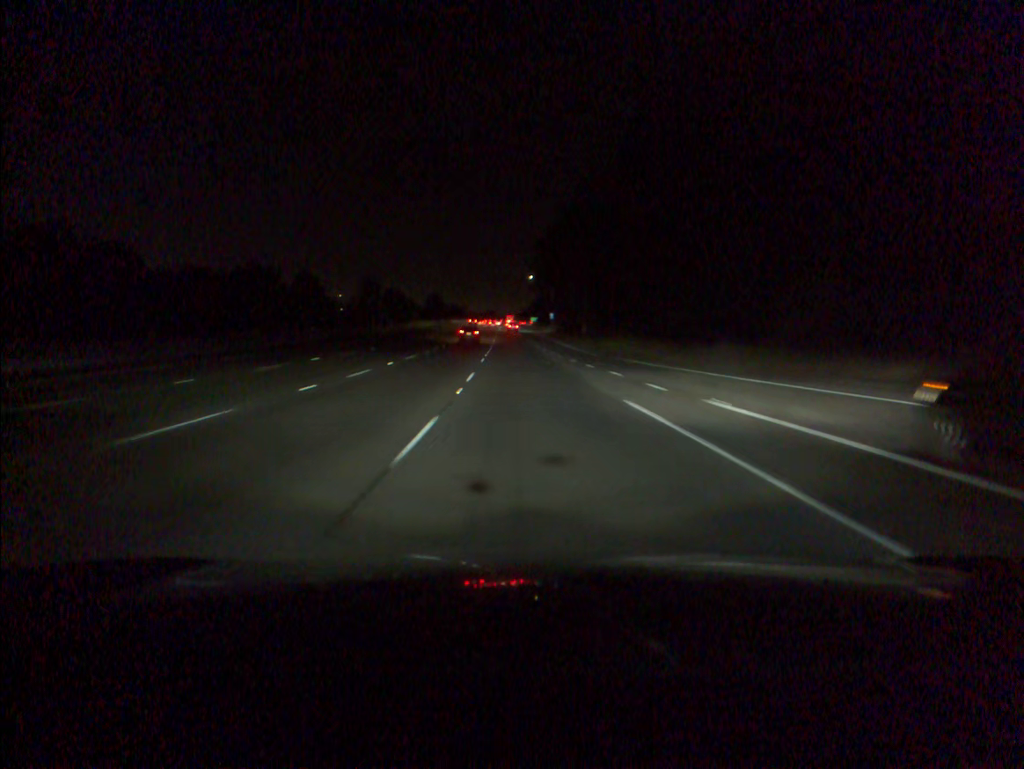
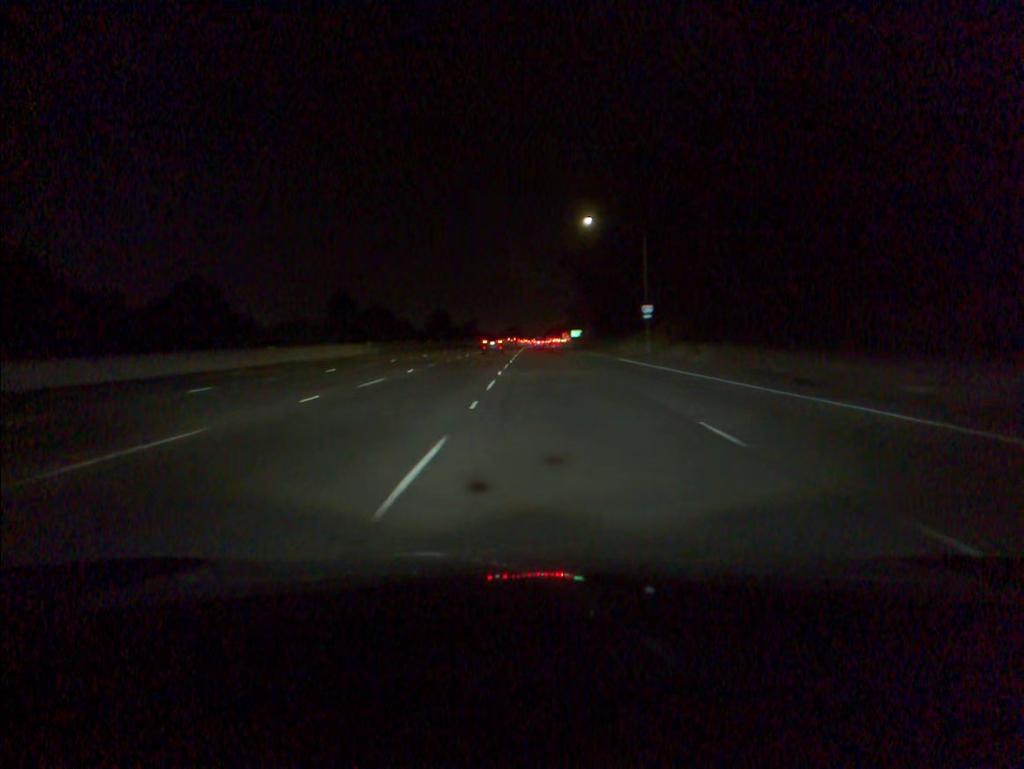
(-2.3, +89.8) m; -2°
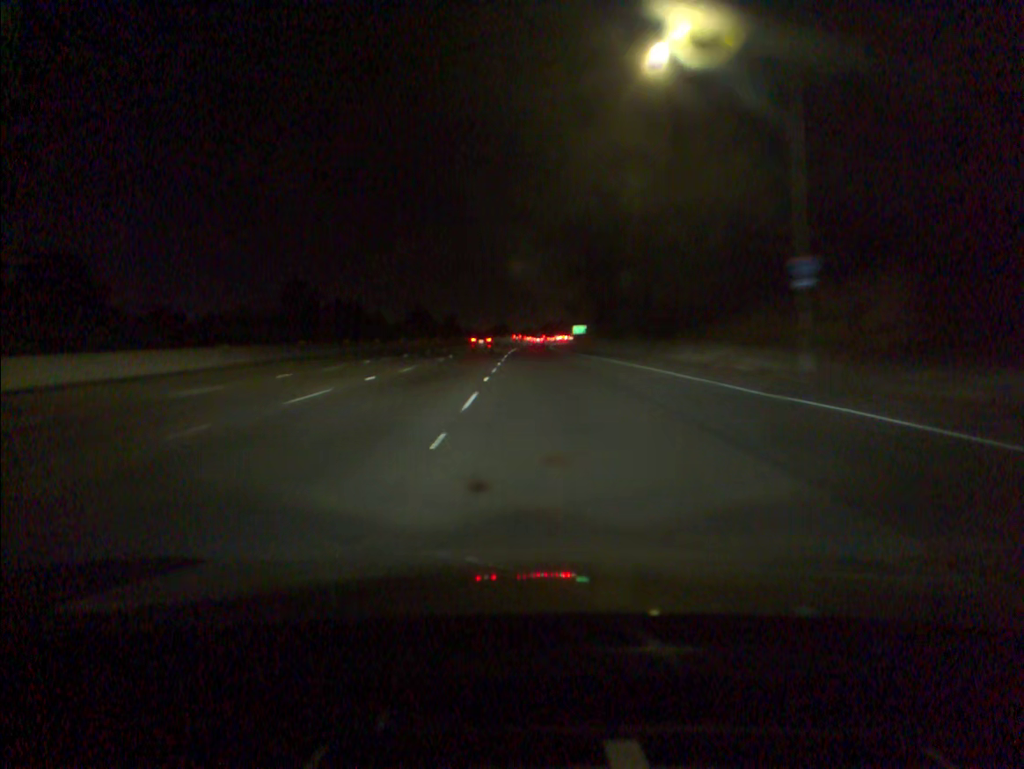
(+0.2, +35.5) m; +1°
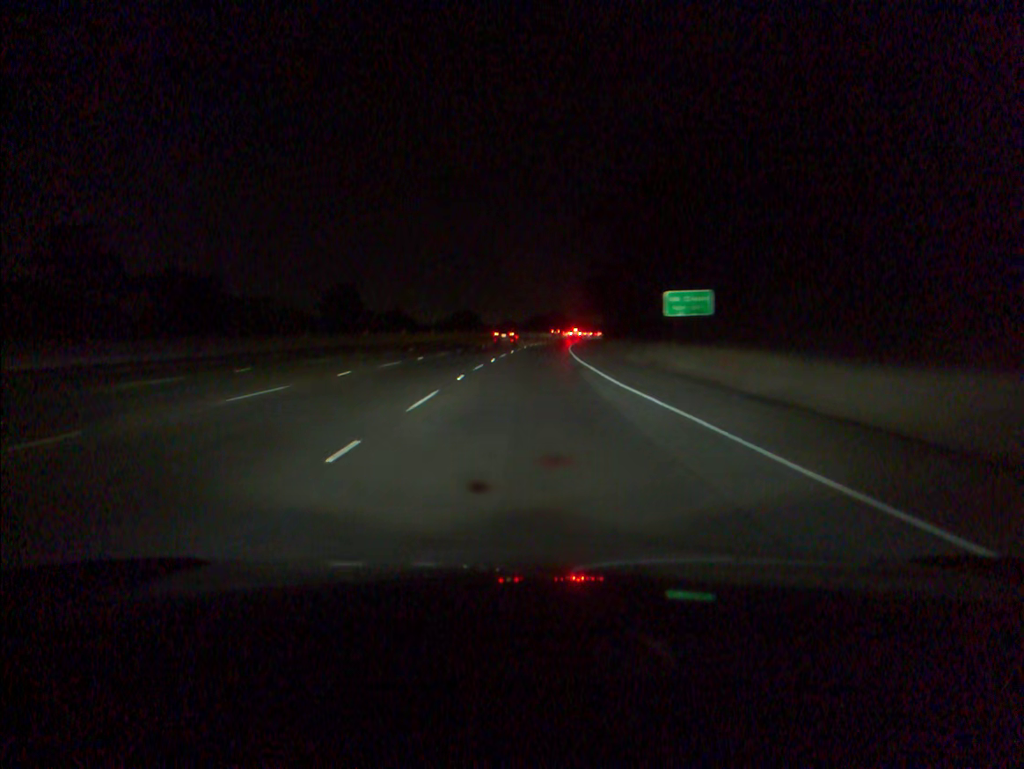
(+0.6, +88.2) m; +1°
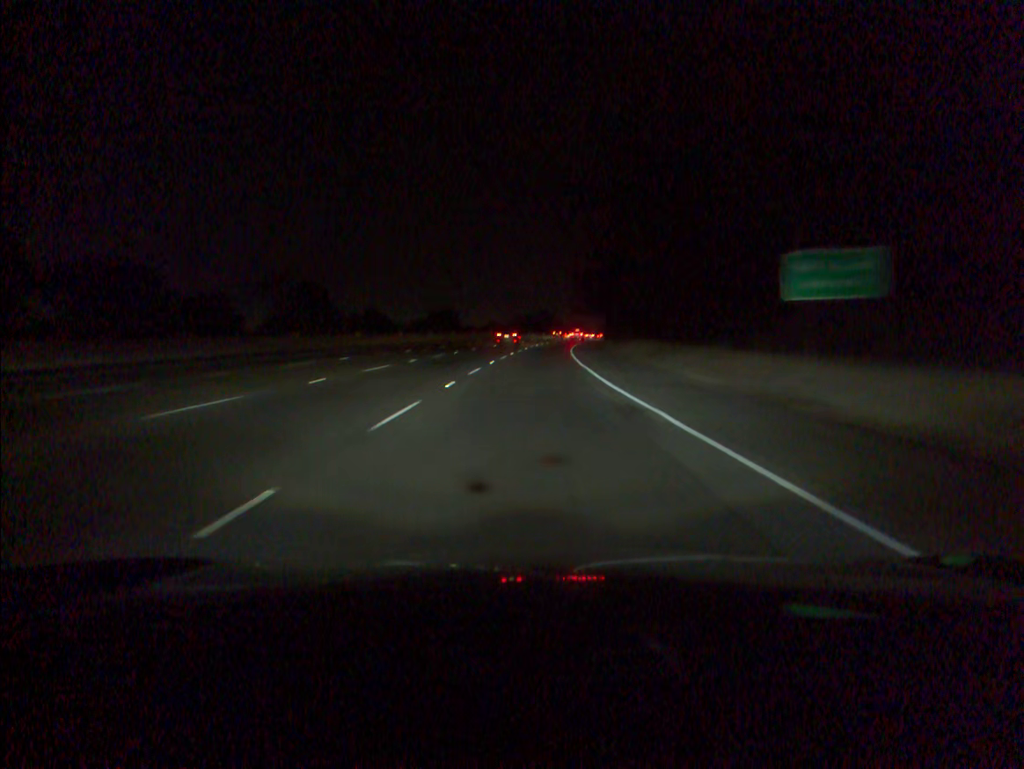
(+0.1, +17.6) m; +1°
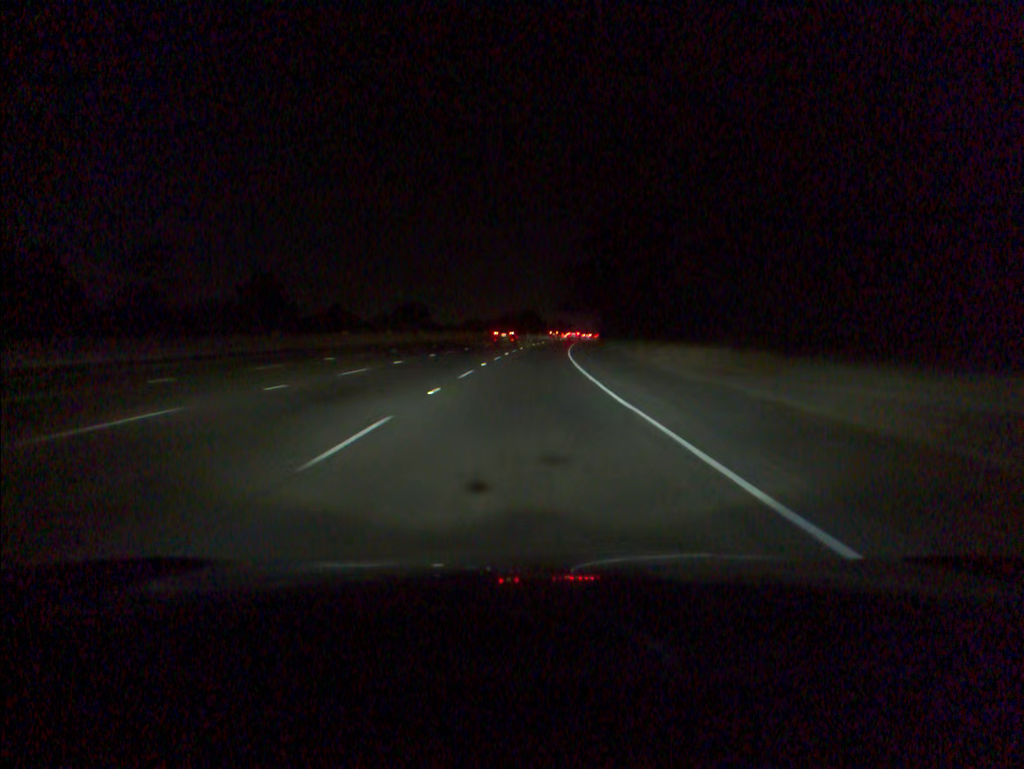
(+0.2, +17.6) m; +1°
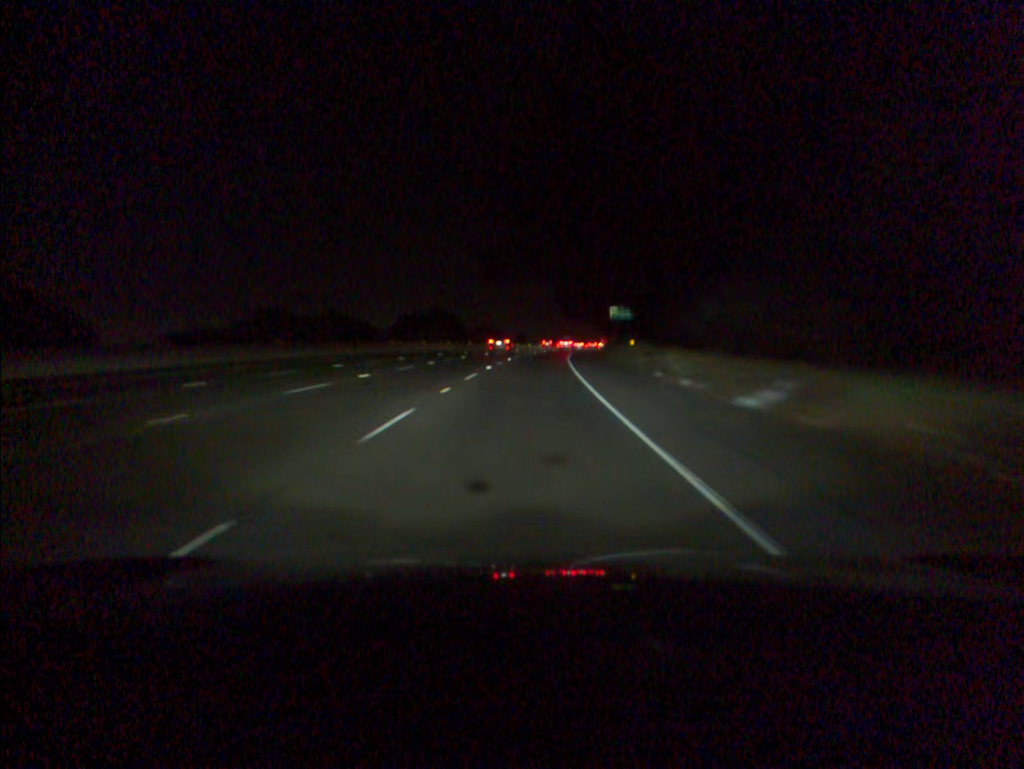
(+4.0, +85.3) m; +6°
